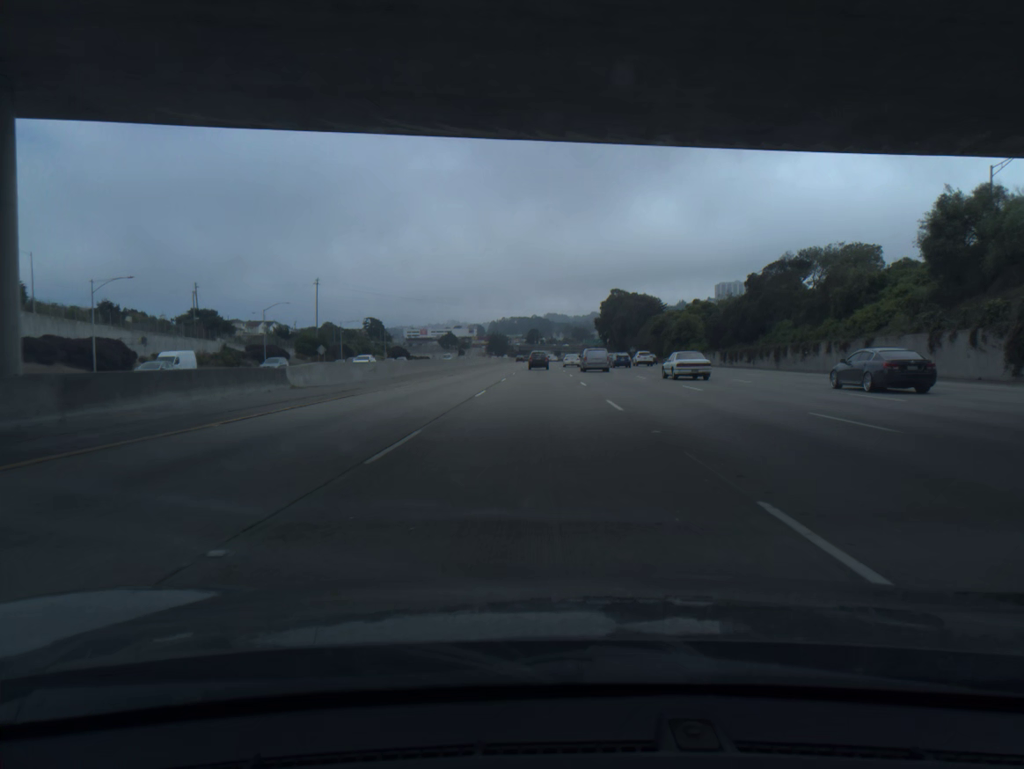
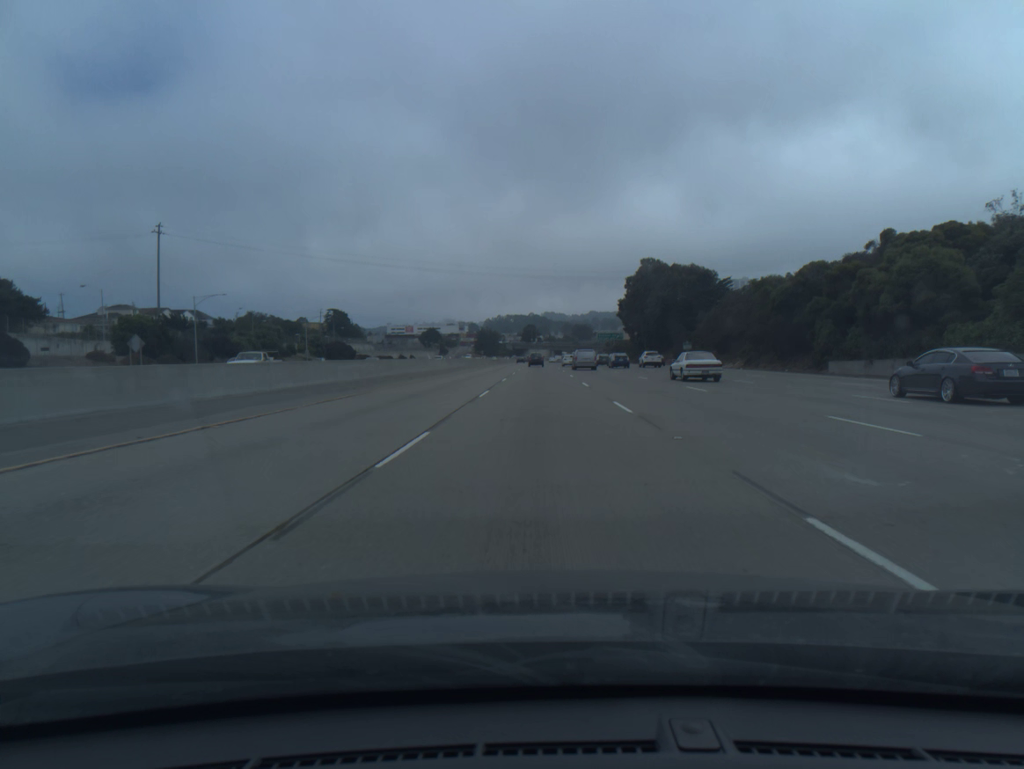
(-0.2, +73.4) m; 0°
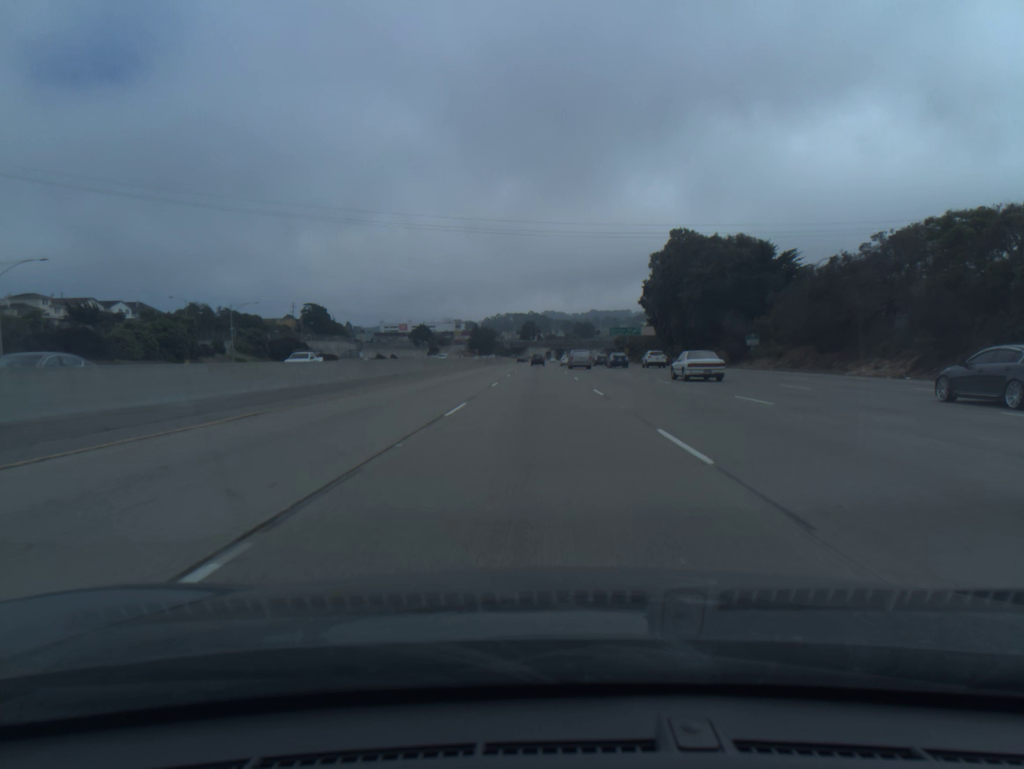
(0.0, +36.9) m; 0°
